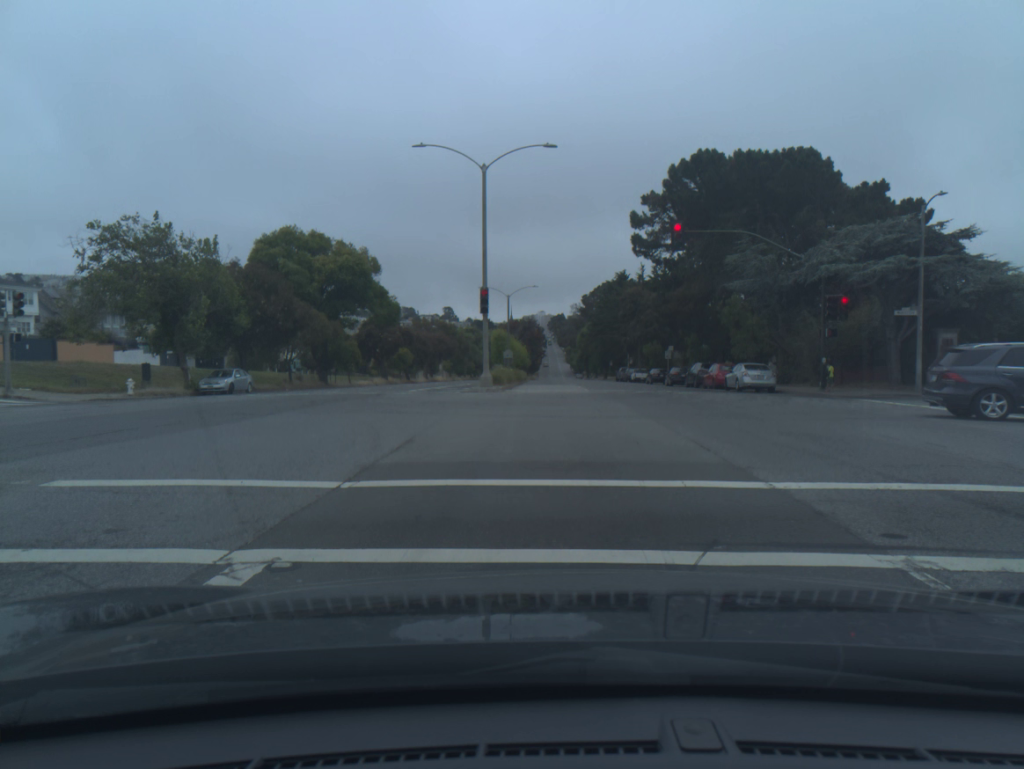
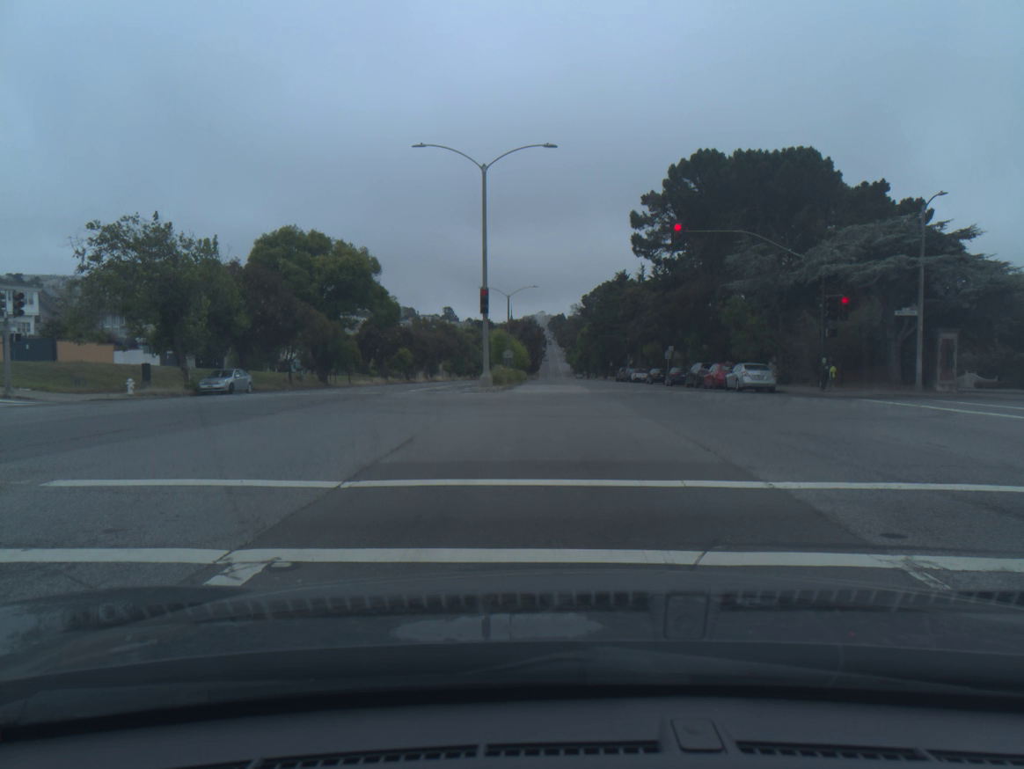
(0.0, 0.0) m; 0°
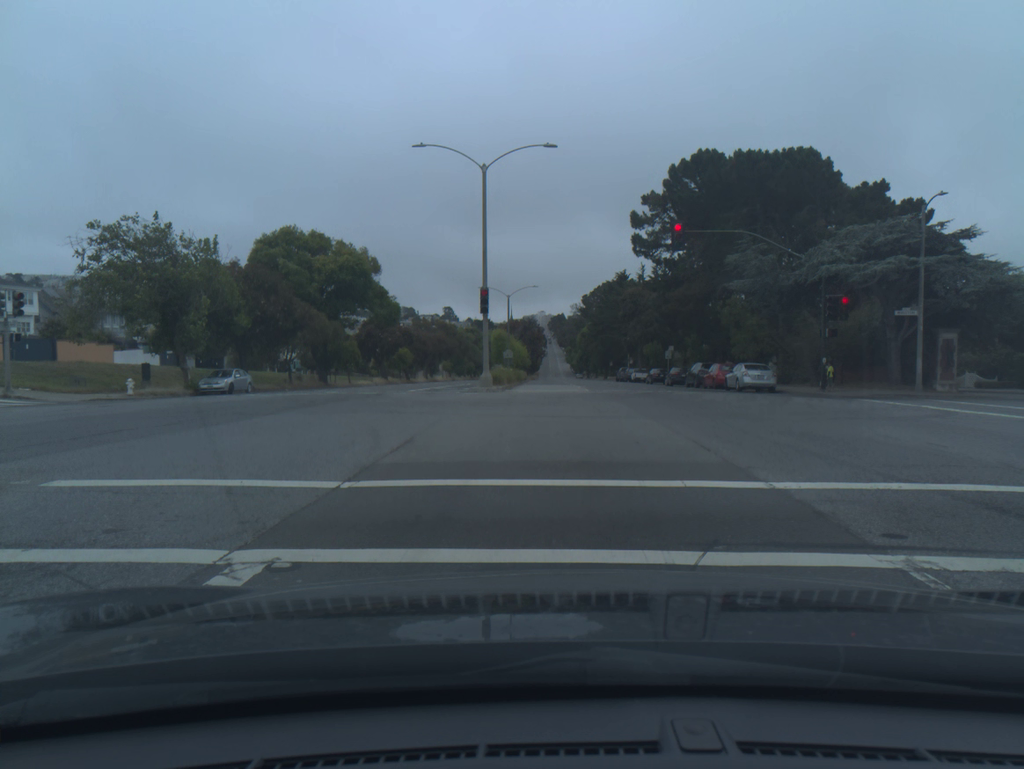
(-0.1, 0.0) m; 0°
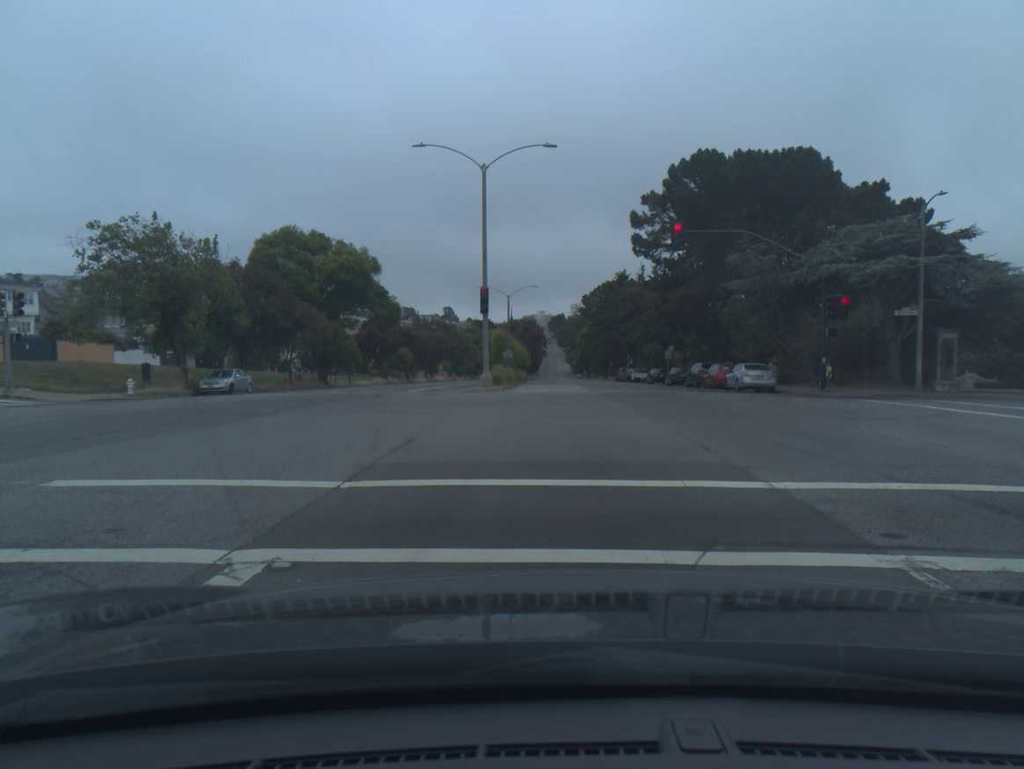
(0.0, 0.0) m; 0°
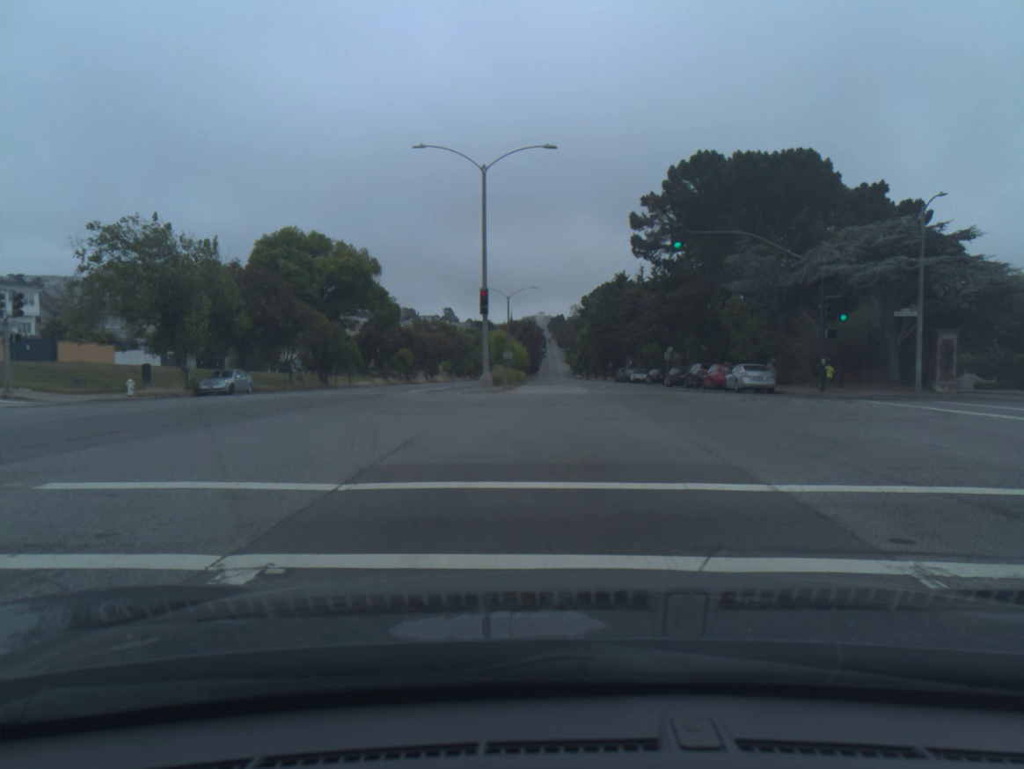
(0.0, +0.1) m; 0°
